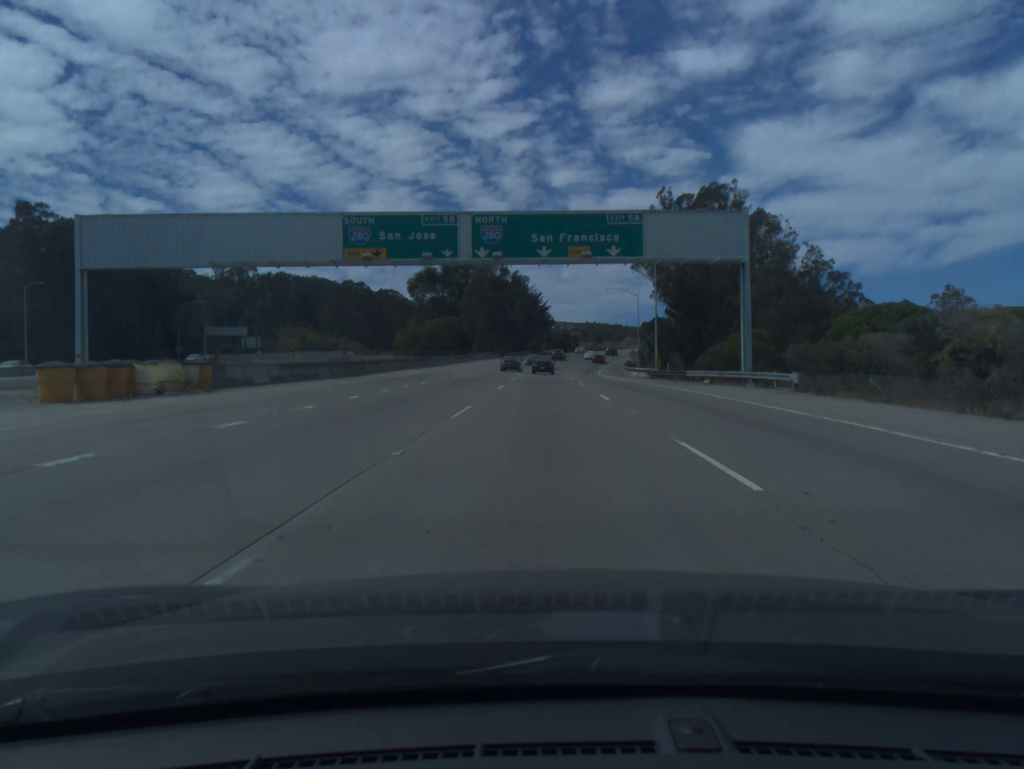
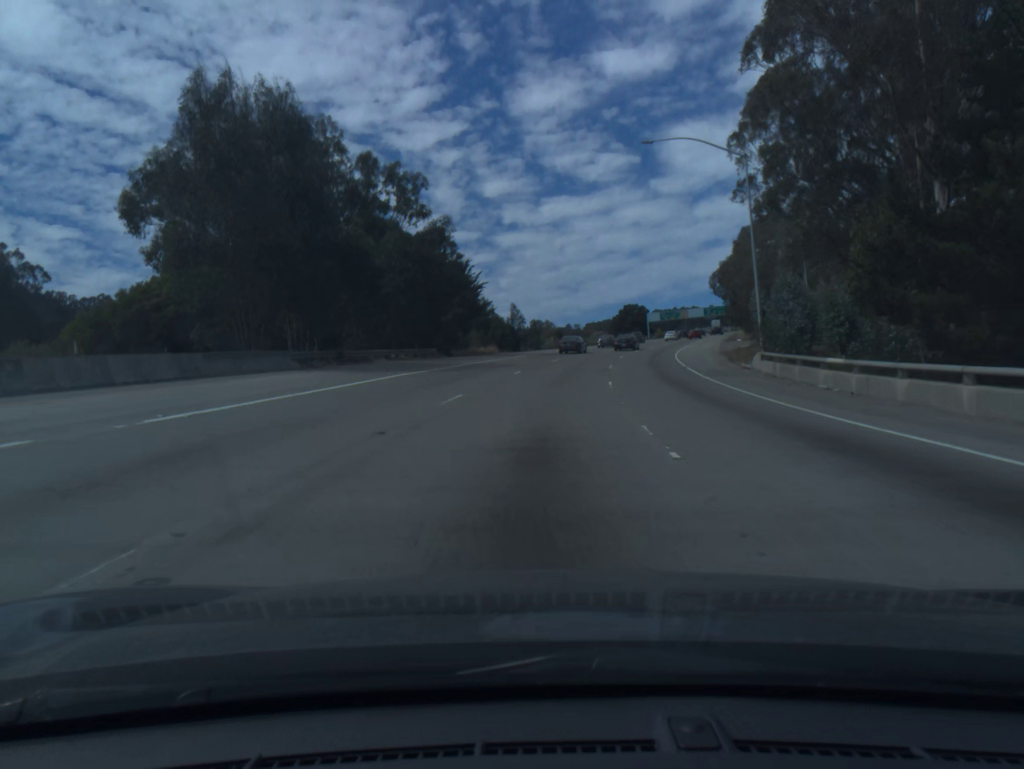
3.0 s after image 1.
(+1.2, +85.9) m; +4°
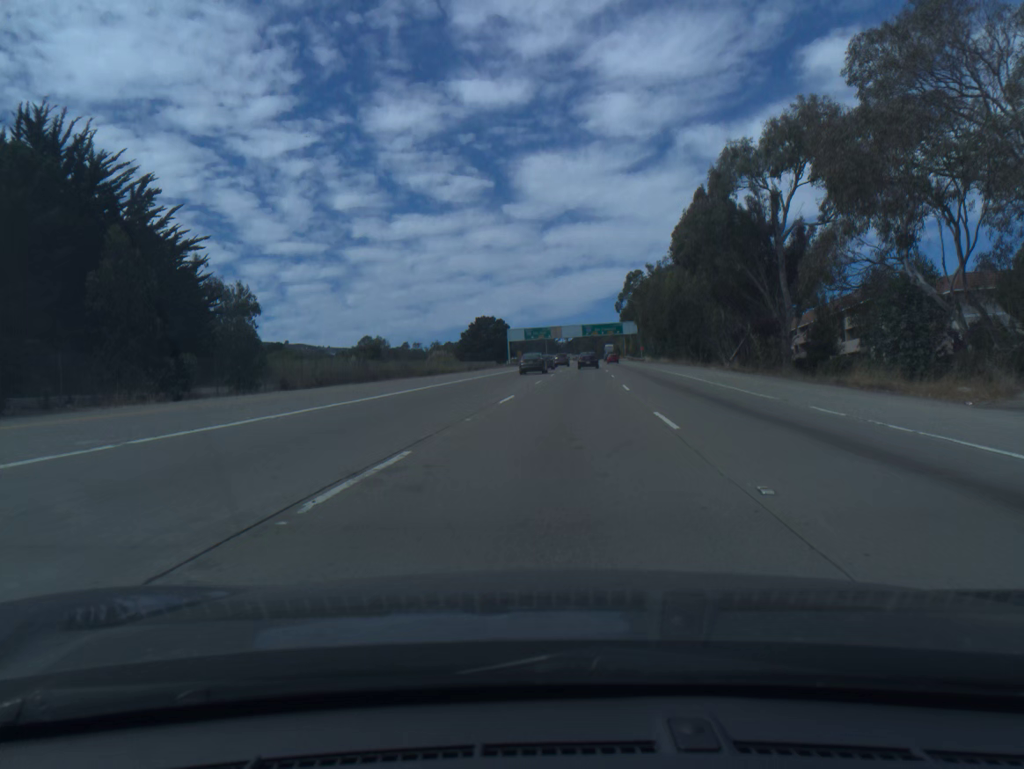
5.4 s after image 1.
(+6.2, +67.4) m; +11°
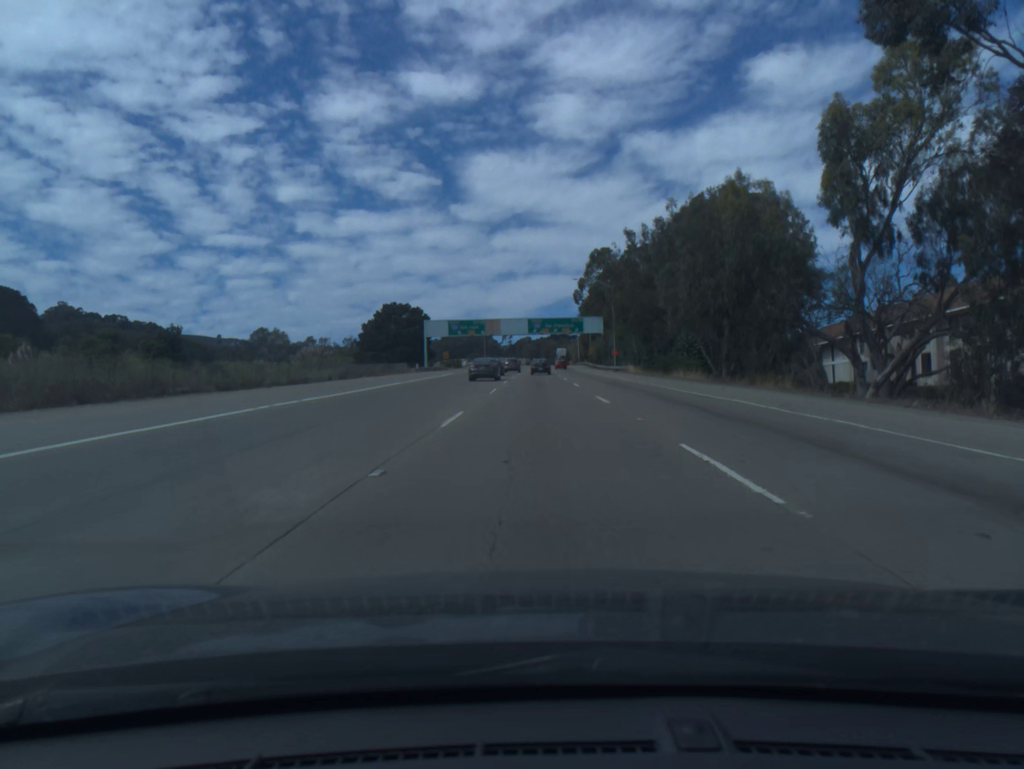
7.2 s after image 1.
(+2.3, +49.7) m; +4°
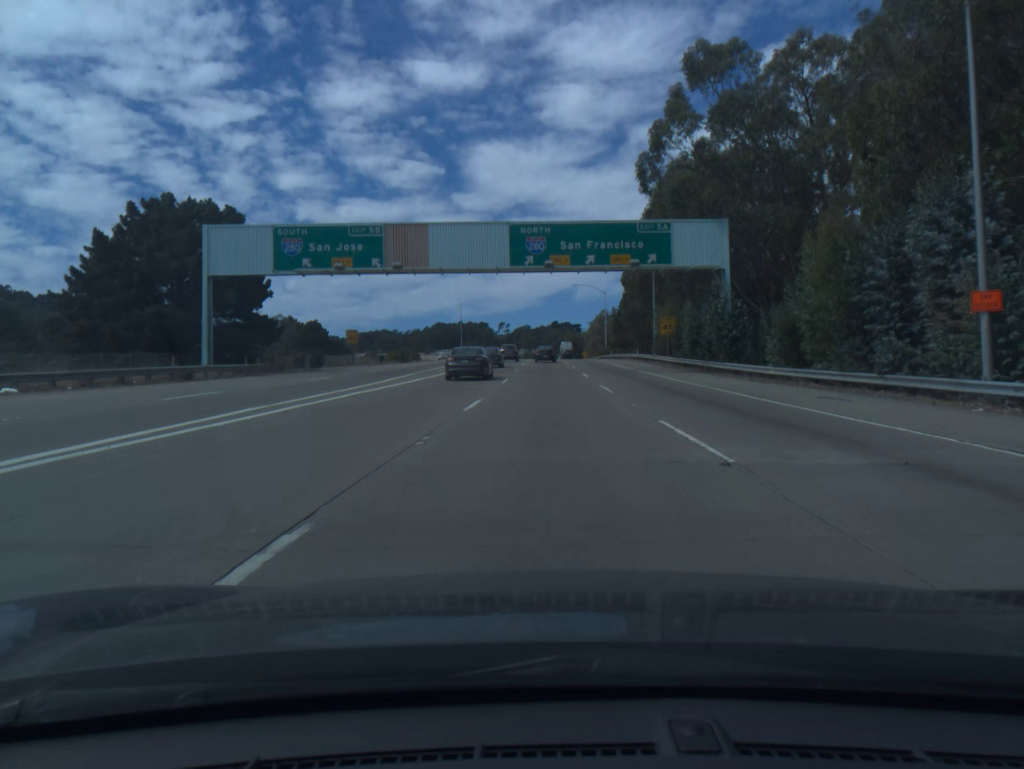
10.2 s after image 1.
(-0.2, +84.4) m; 0°
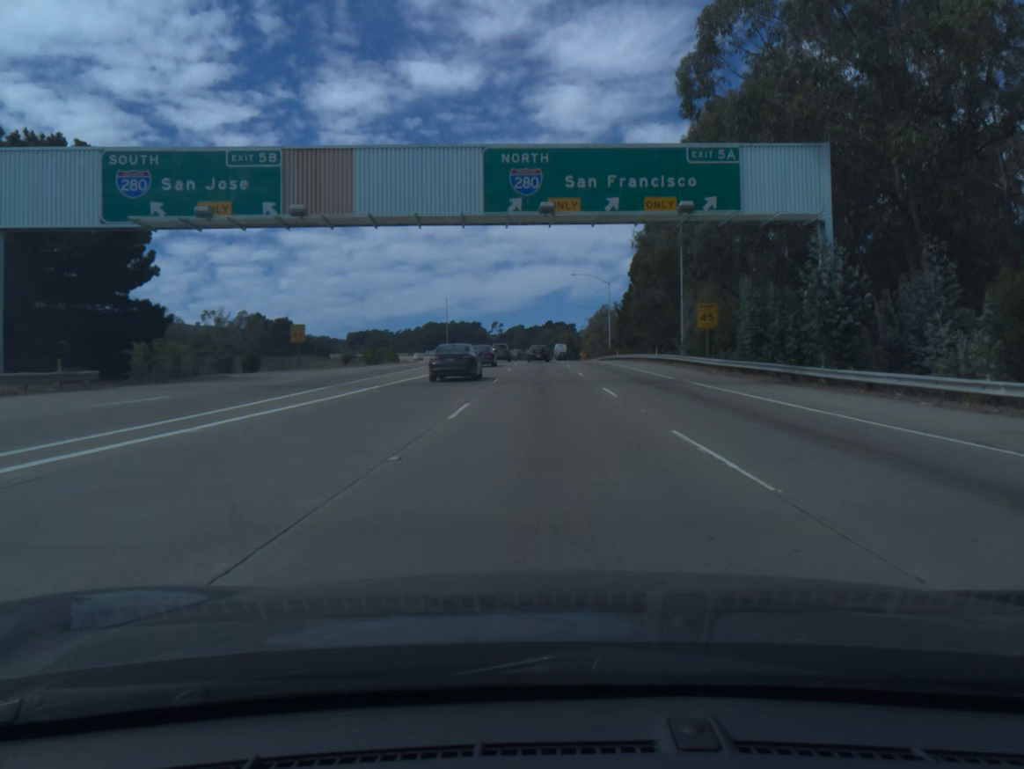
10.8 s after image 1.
(+0.1, +16.4) m; 0°
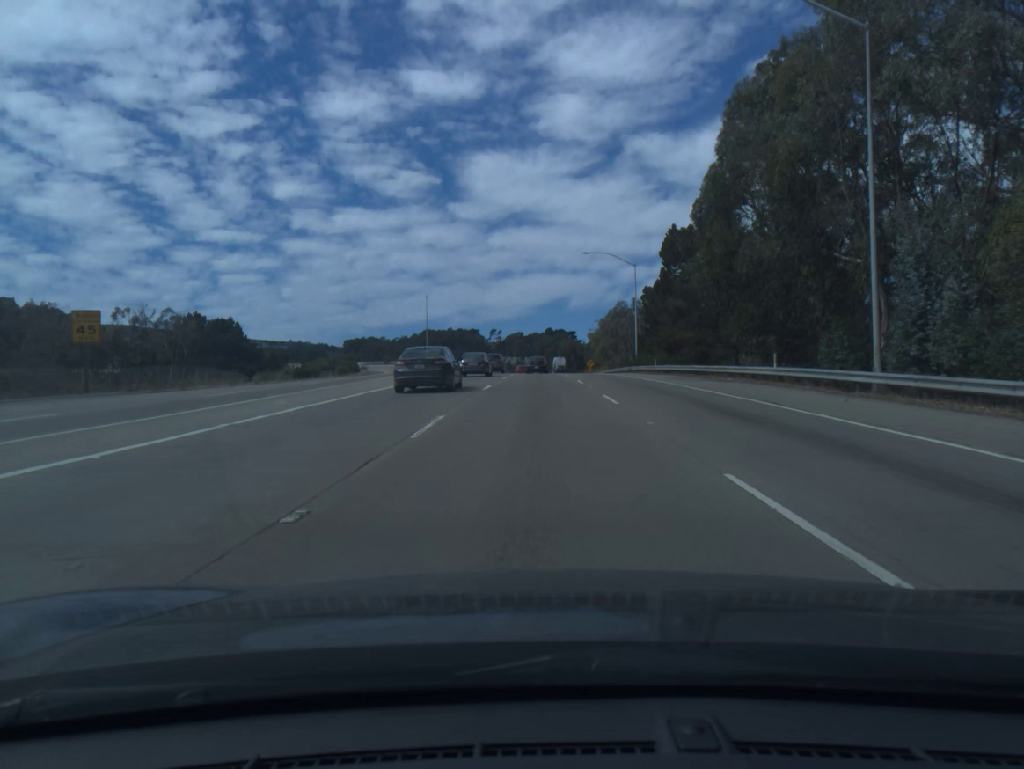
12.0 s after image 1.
(+0.1, +31.9) m; 0°
